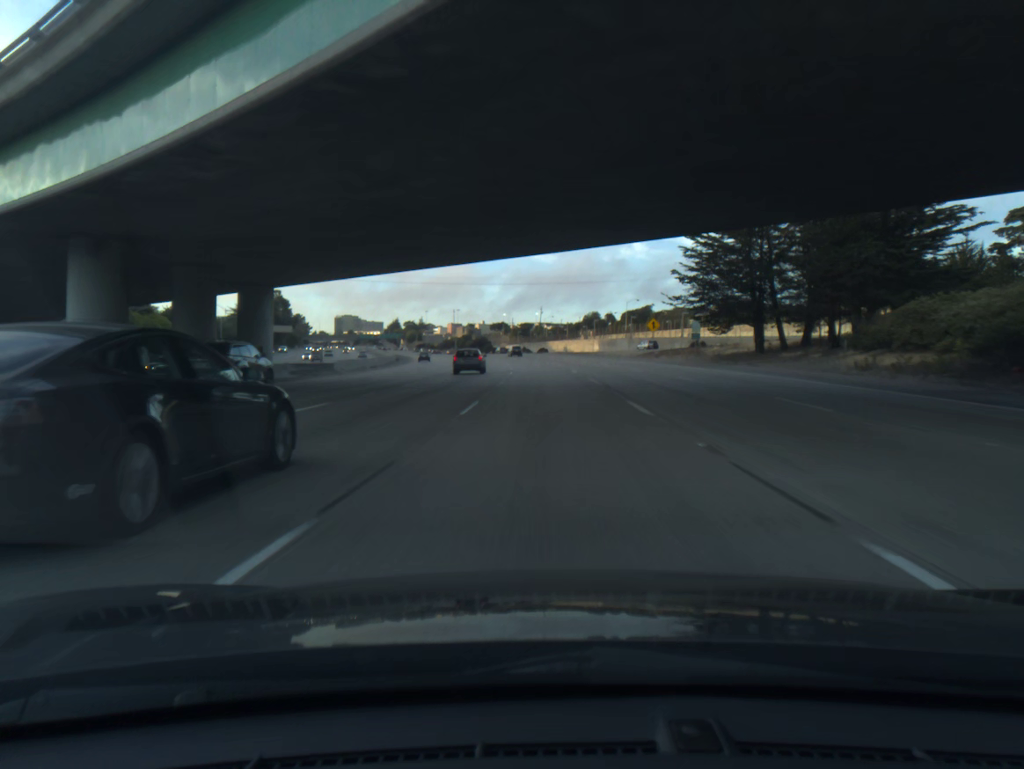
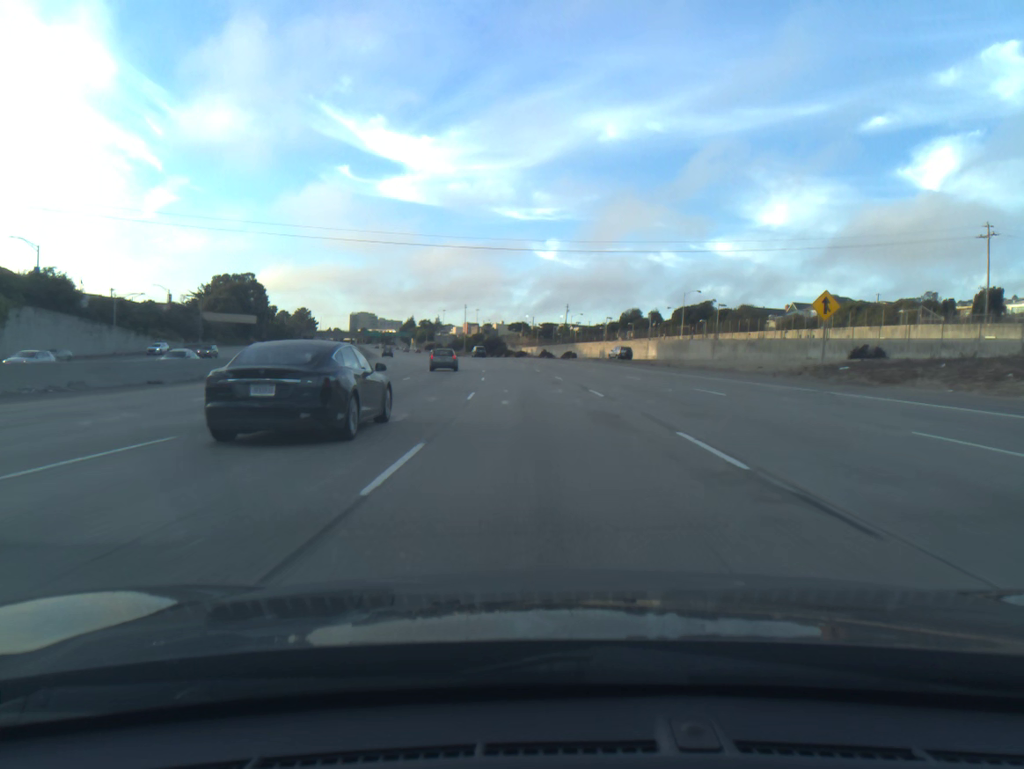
(-0.4, +50.5) m; -2°
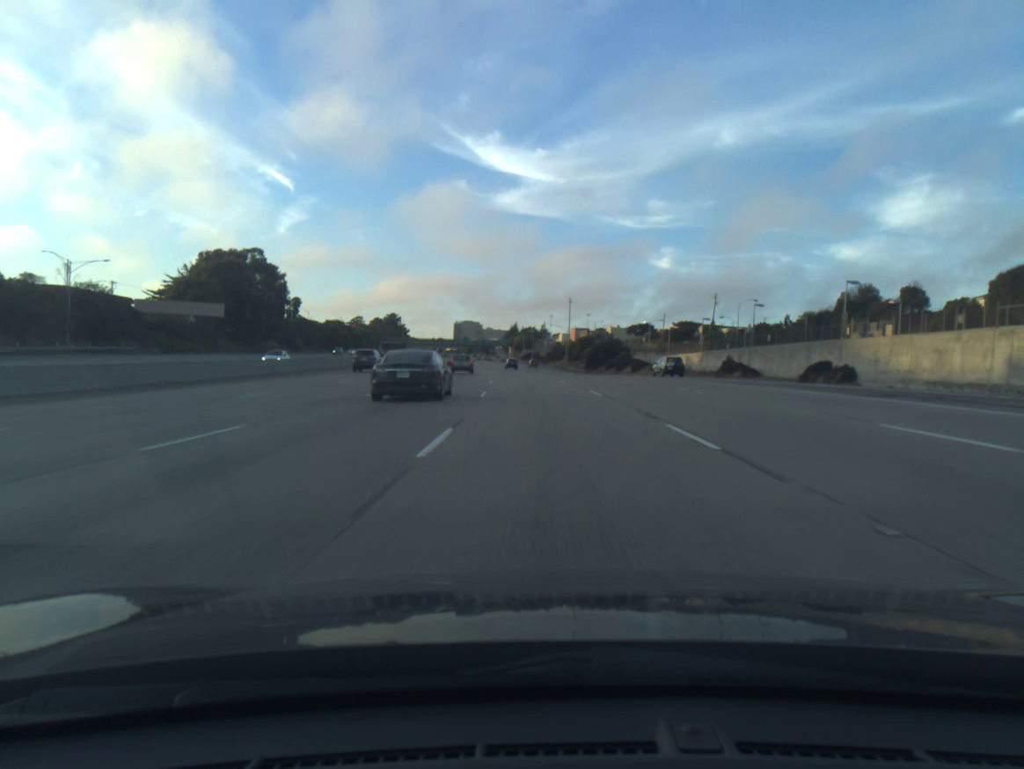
(-5.8, +83.5) m; -8°
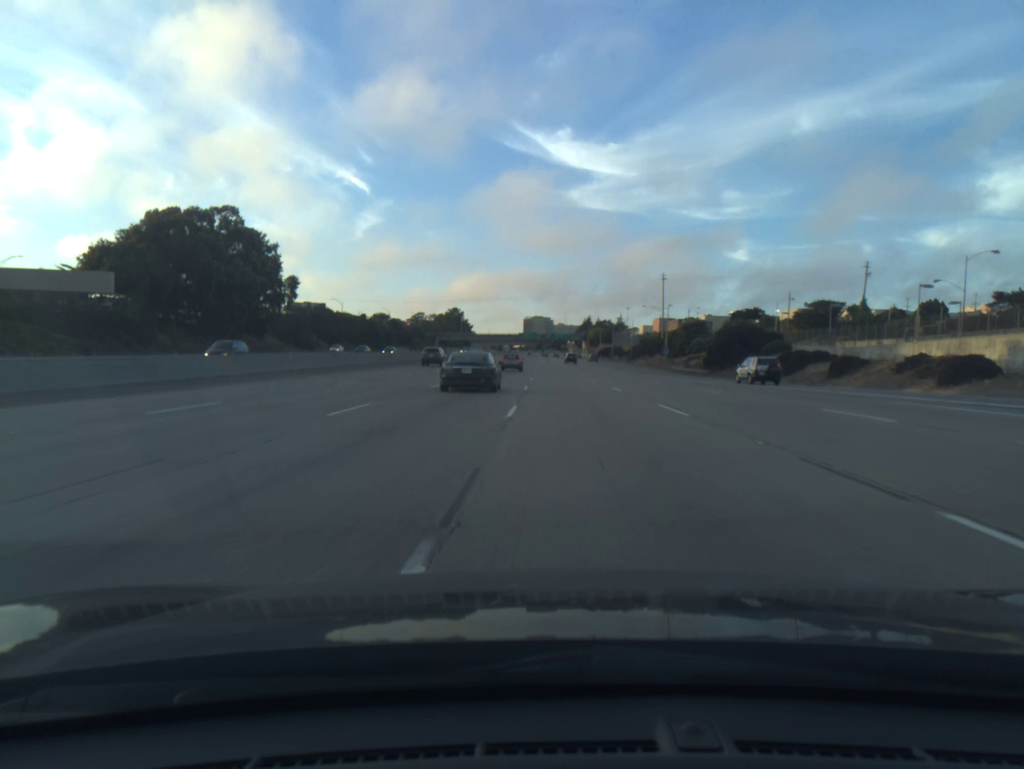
(-2.5, +51.1) m; -5°
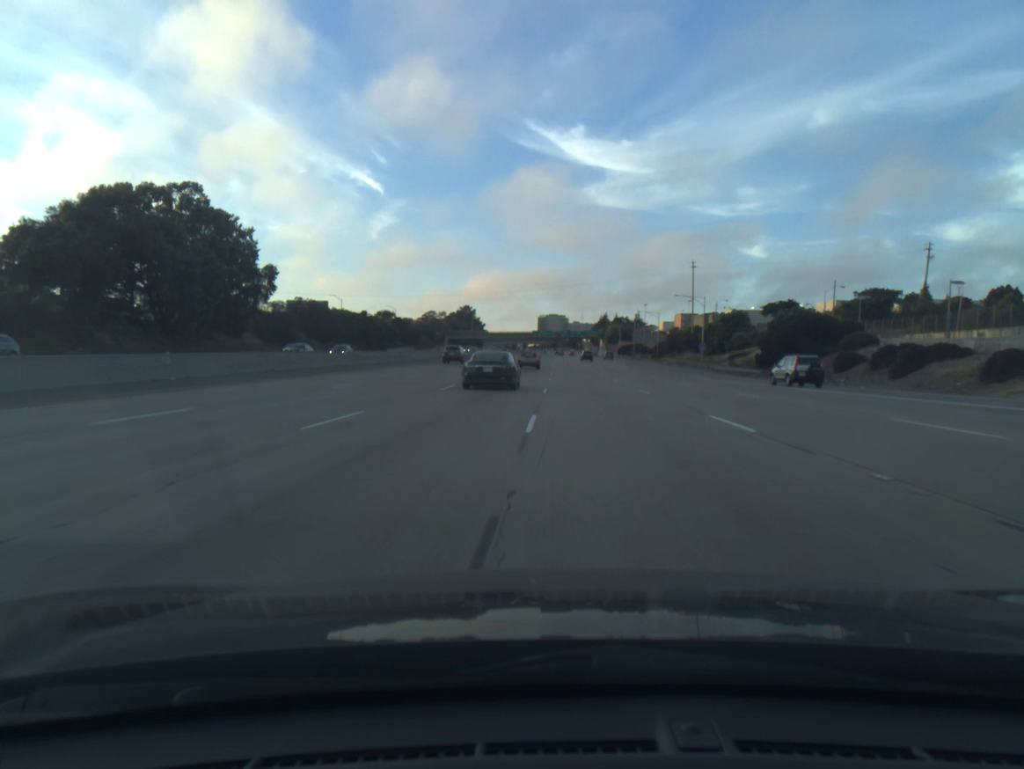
(-0.2, +17.4) m; -1°
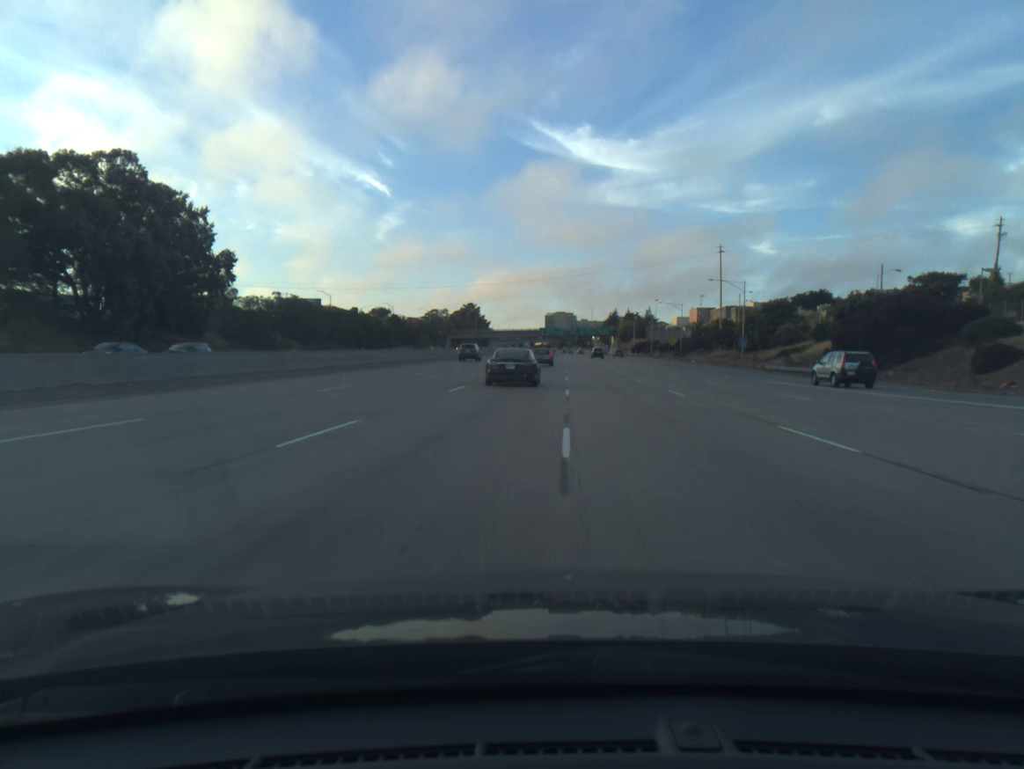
(-0.1, +17.5) m; -1°
